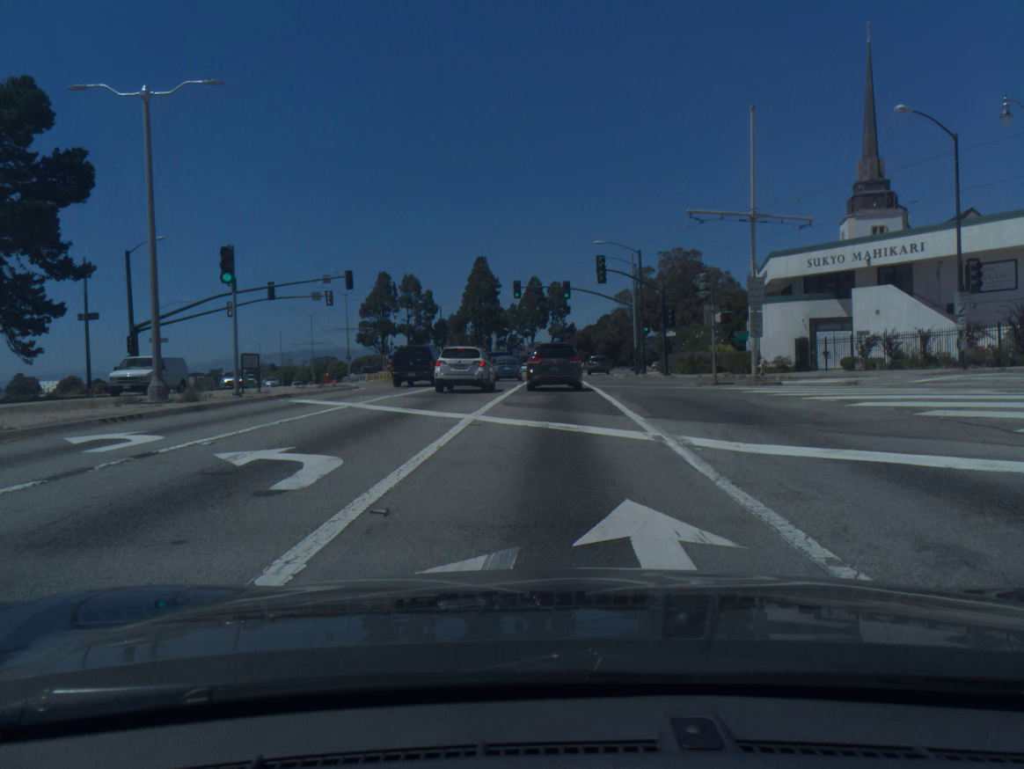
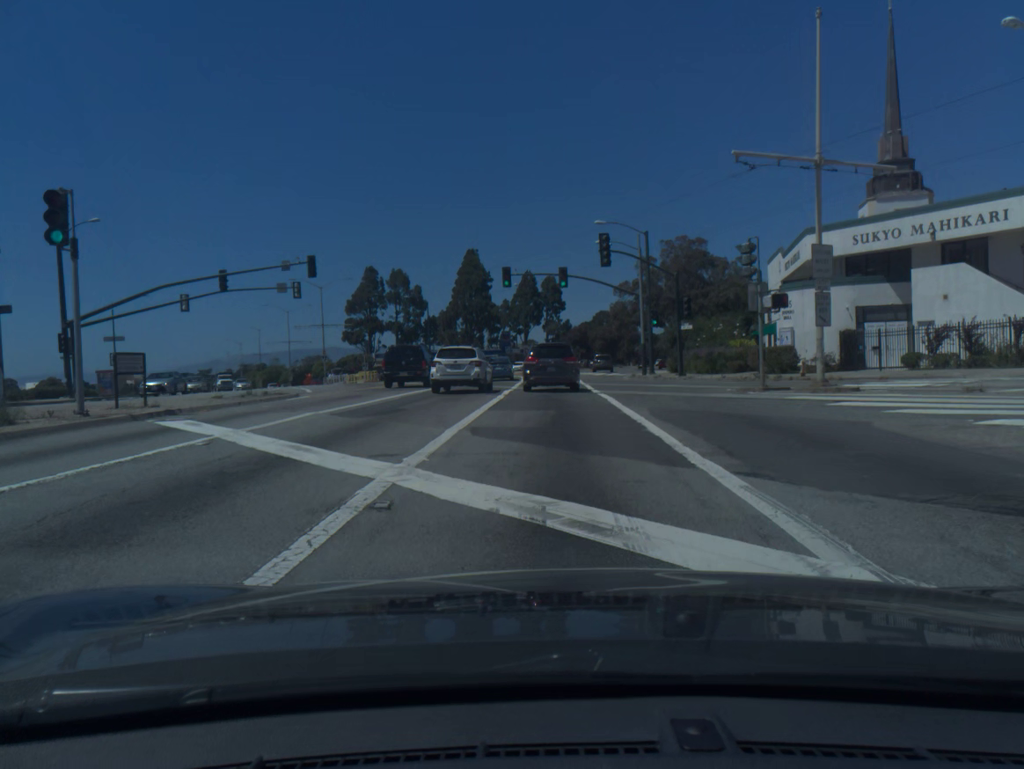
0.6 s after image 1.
(0.0, +7.5) m; 0°
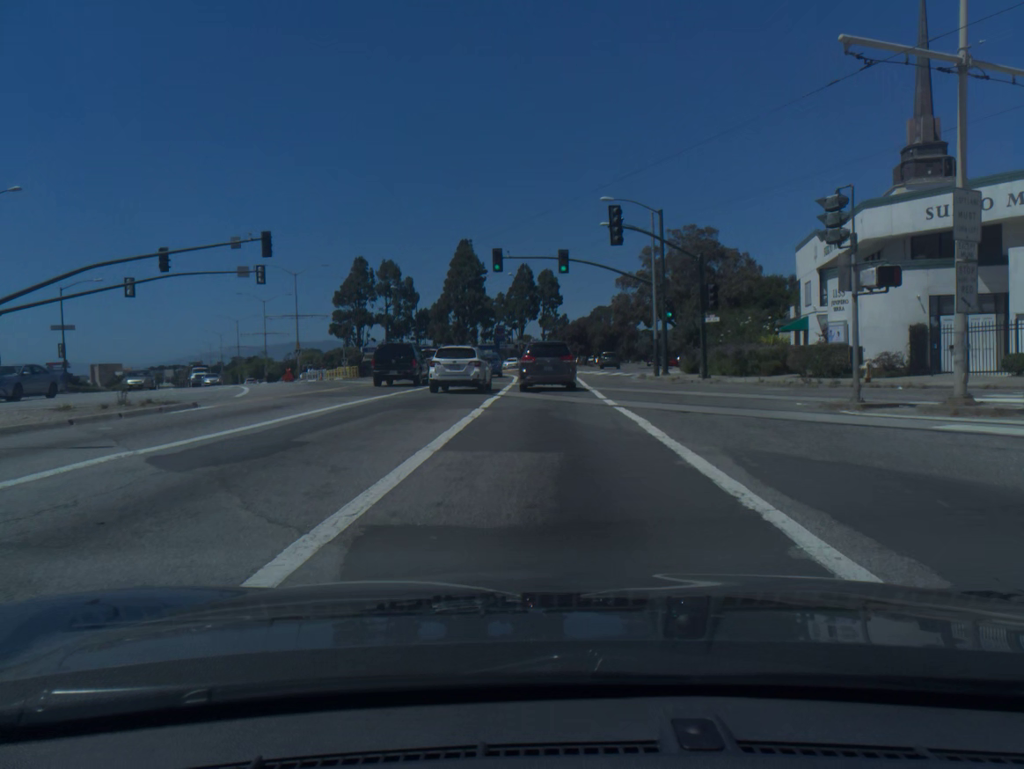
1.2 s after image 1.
(0.0, +7.4) m; 0°
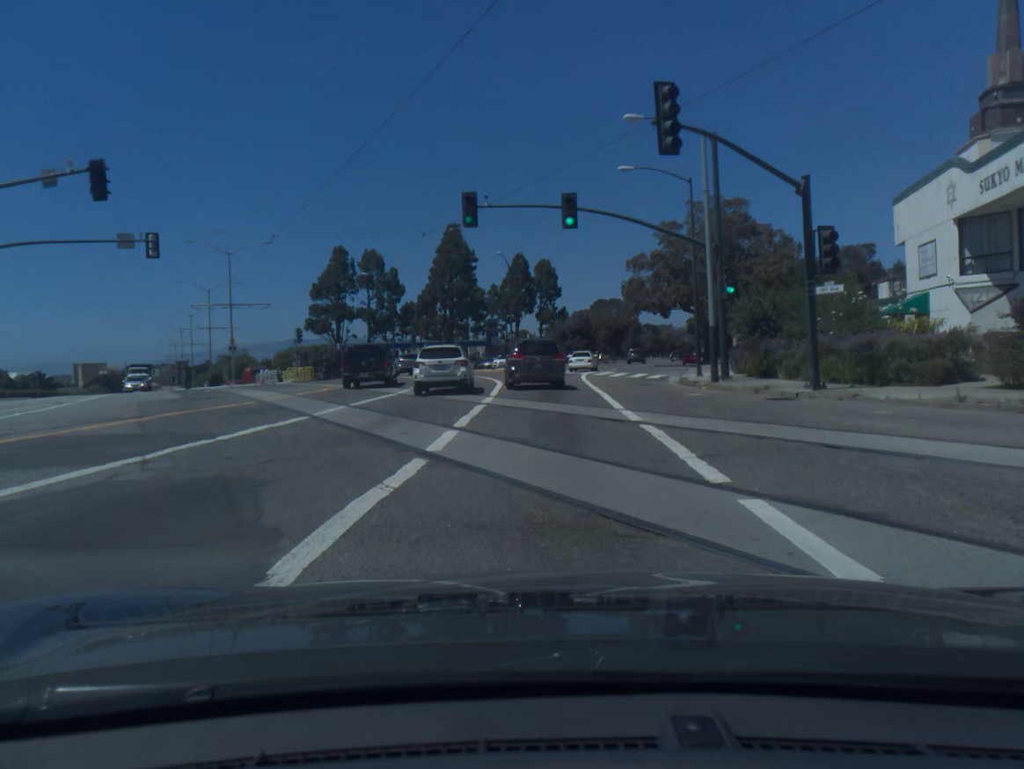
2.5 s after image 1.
(+0.1, +15.0) m; 0°
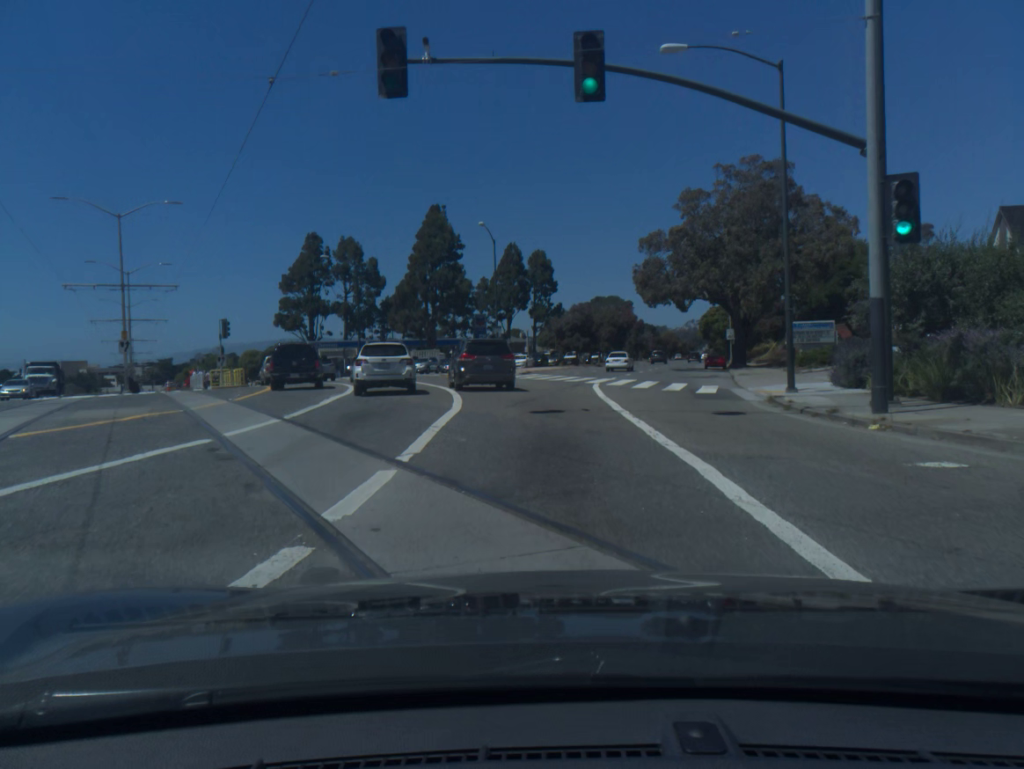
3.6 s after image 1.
(+0.1, +14.4) m; +1°
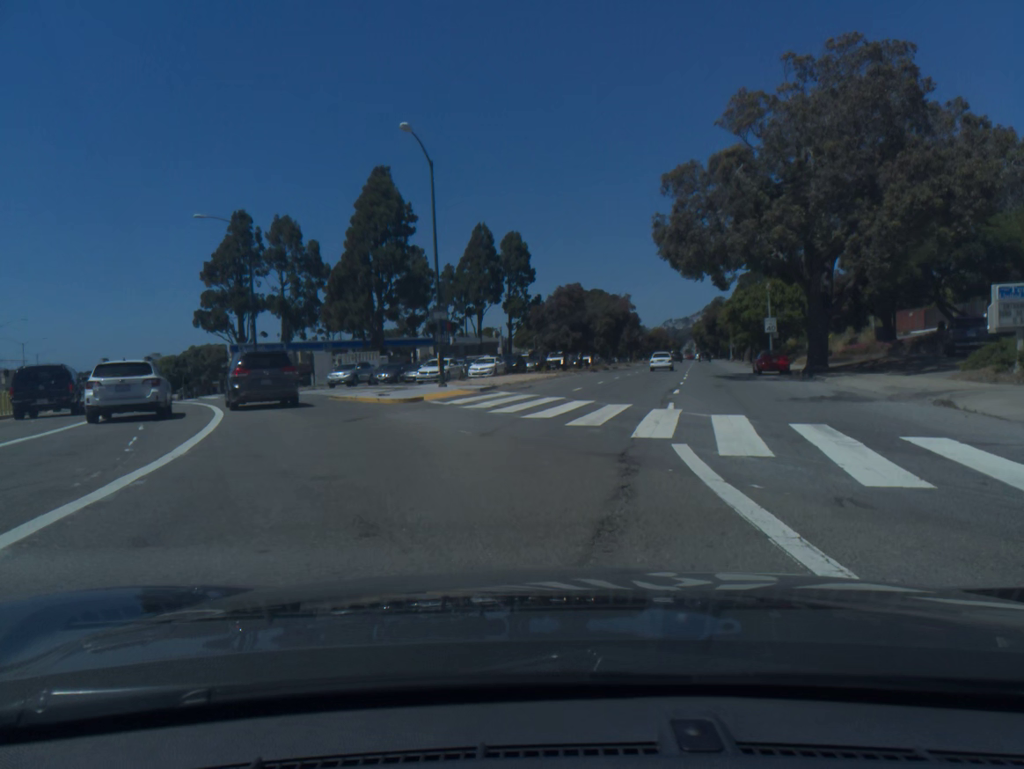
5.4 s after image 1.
(+0.1, +22.2) m; +1°
